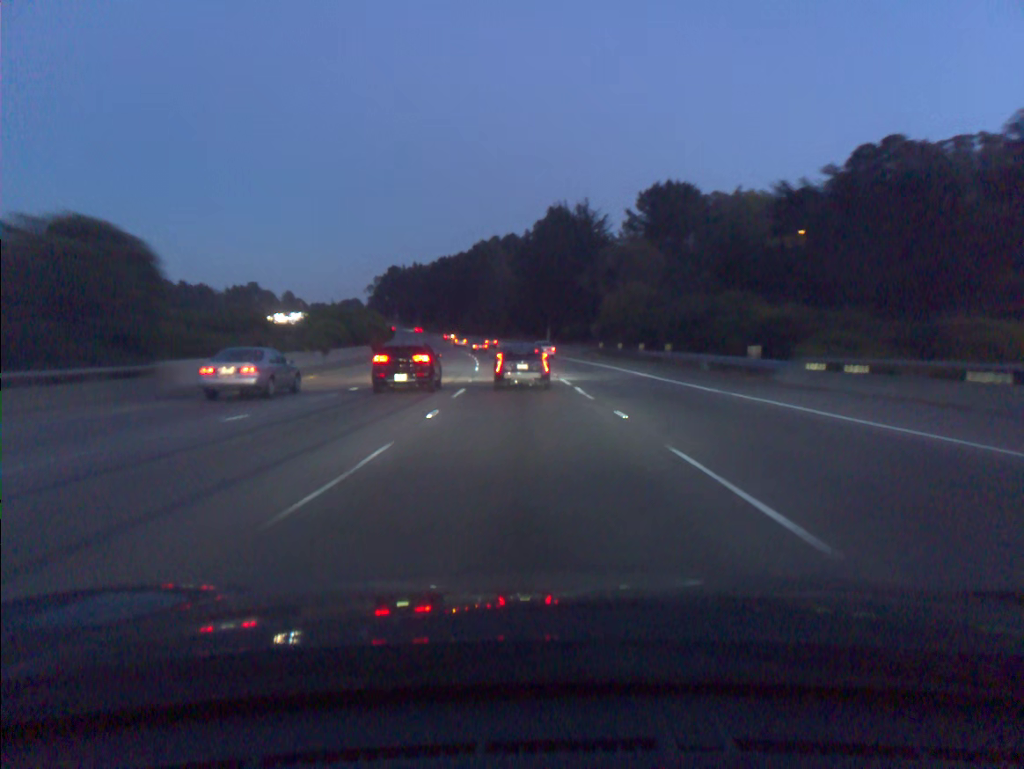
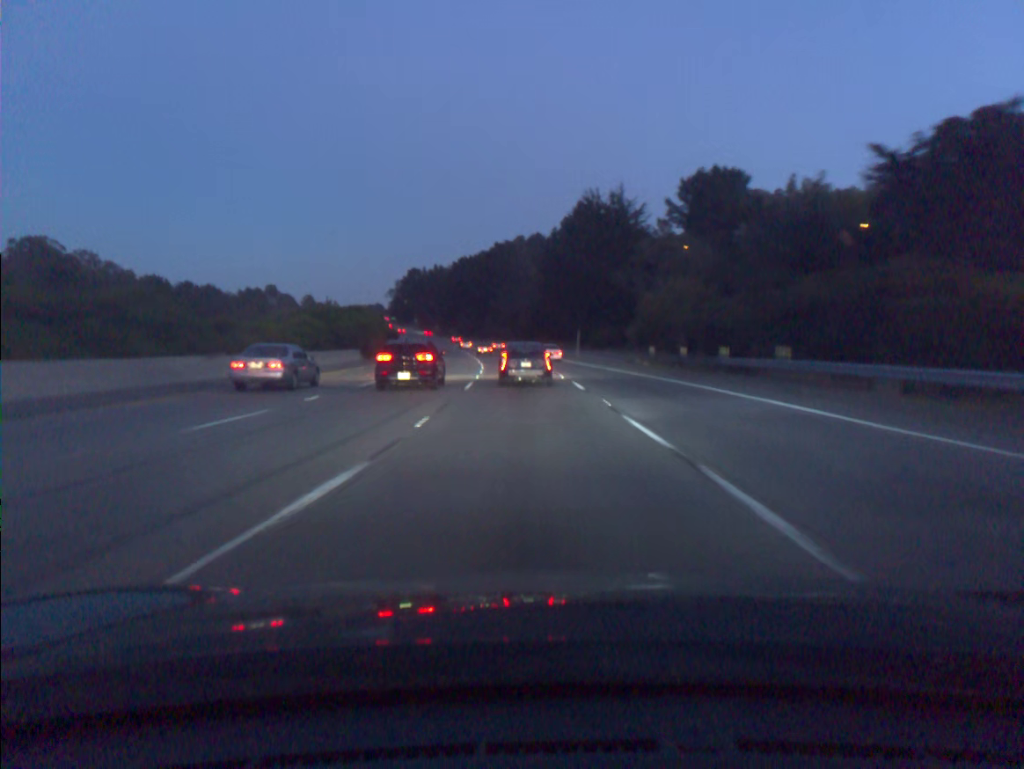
(-0.3, +17.0) m; -2°
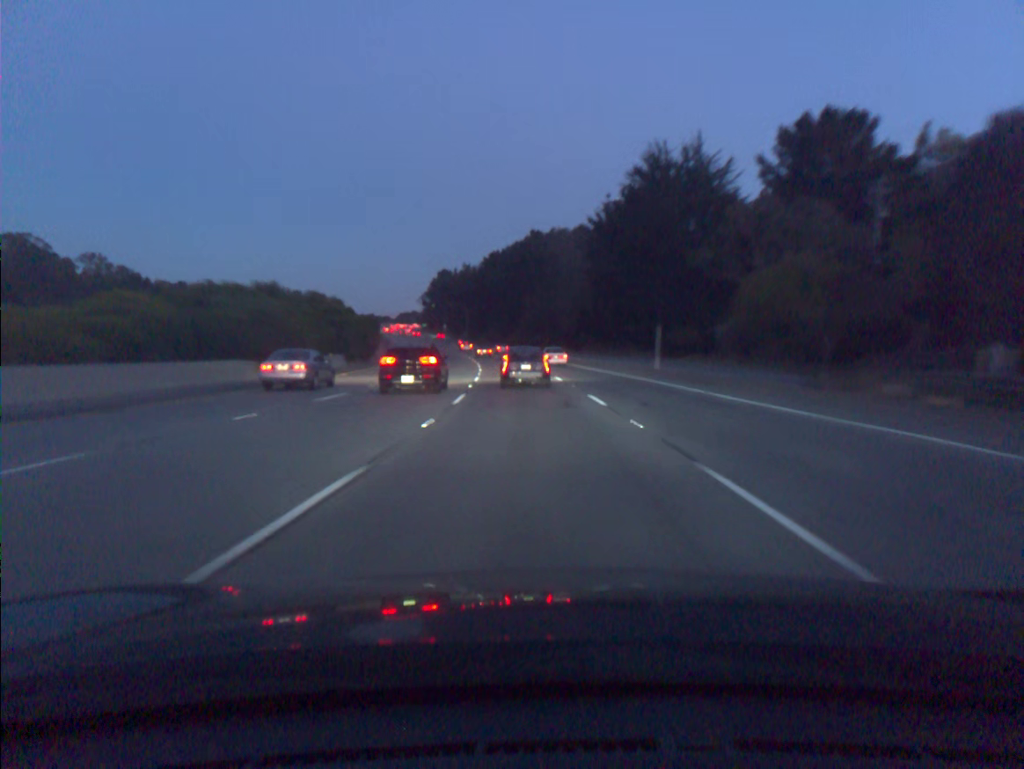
(-0.9, +34.6) m; -3°
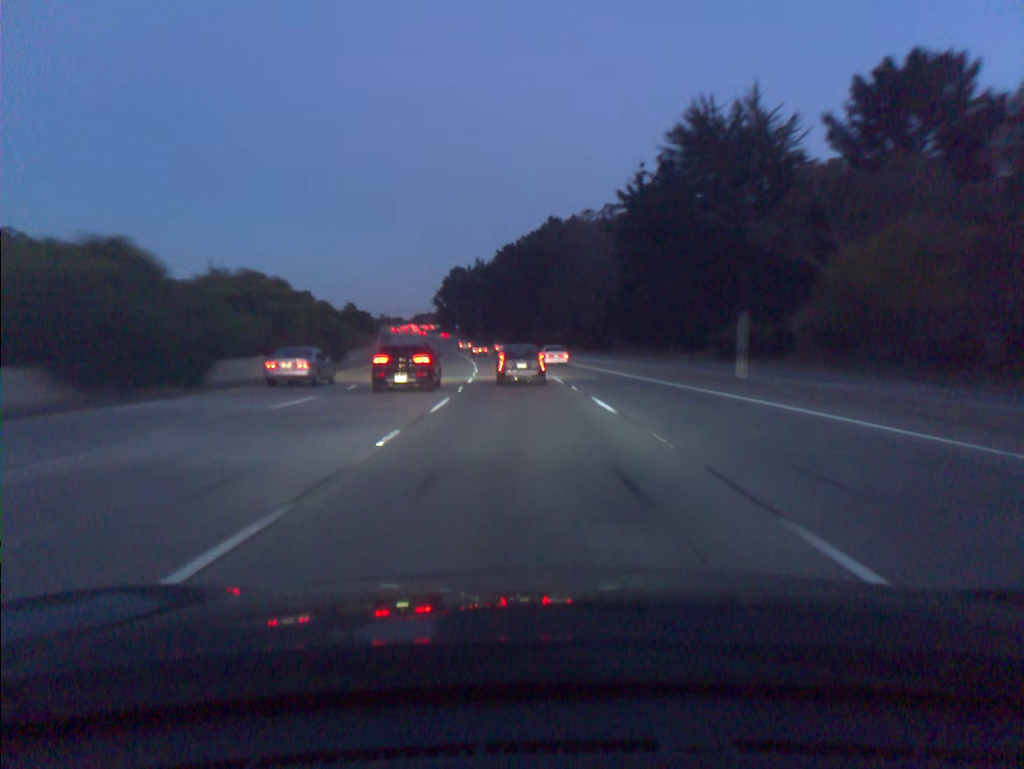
(-0.2, +17.6) m; -1°
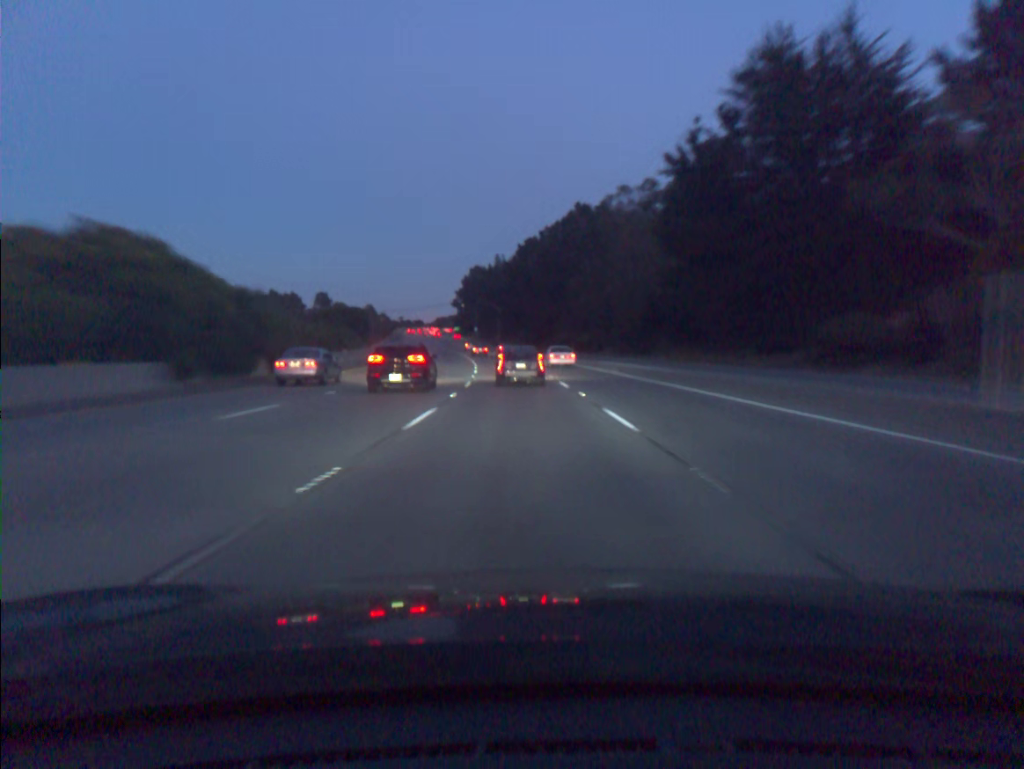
(-0.3, +17.8) m; -2°
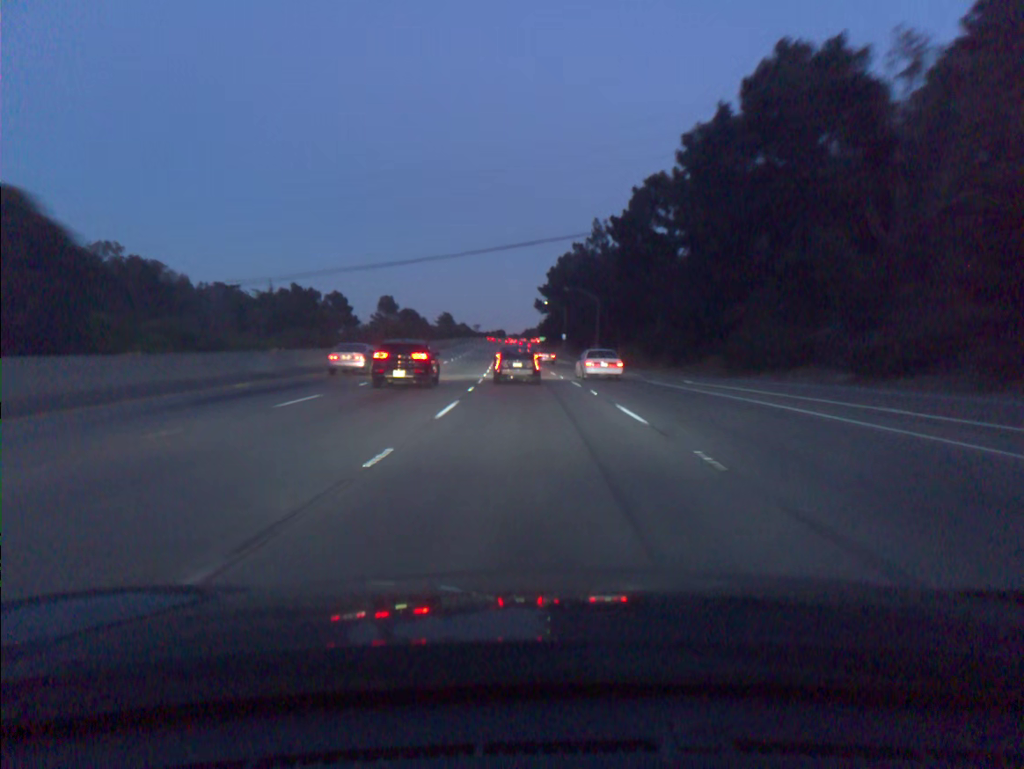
(-4.4, +71.1) m; -7°
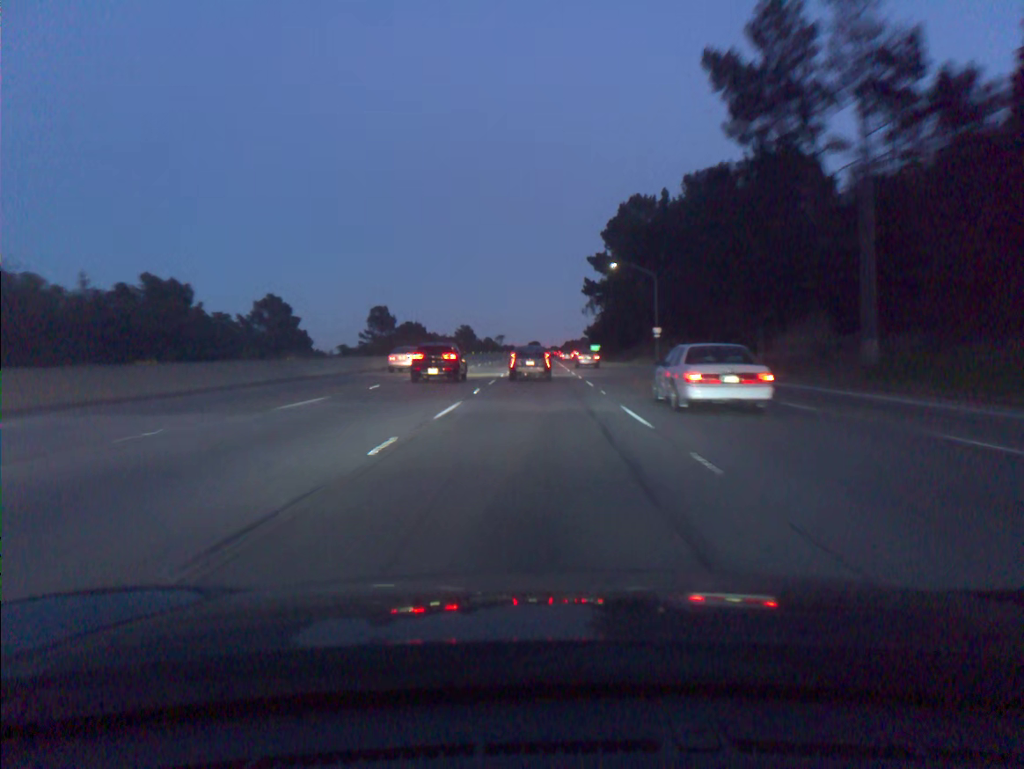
(-3.1, +87.9) m; -3°
